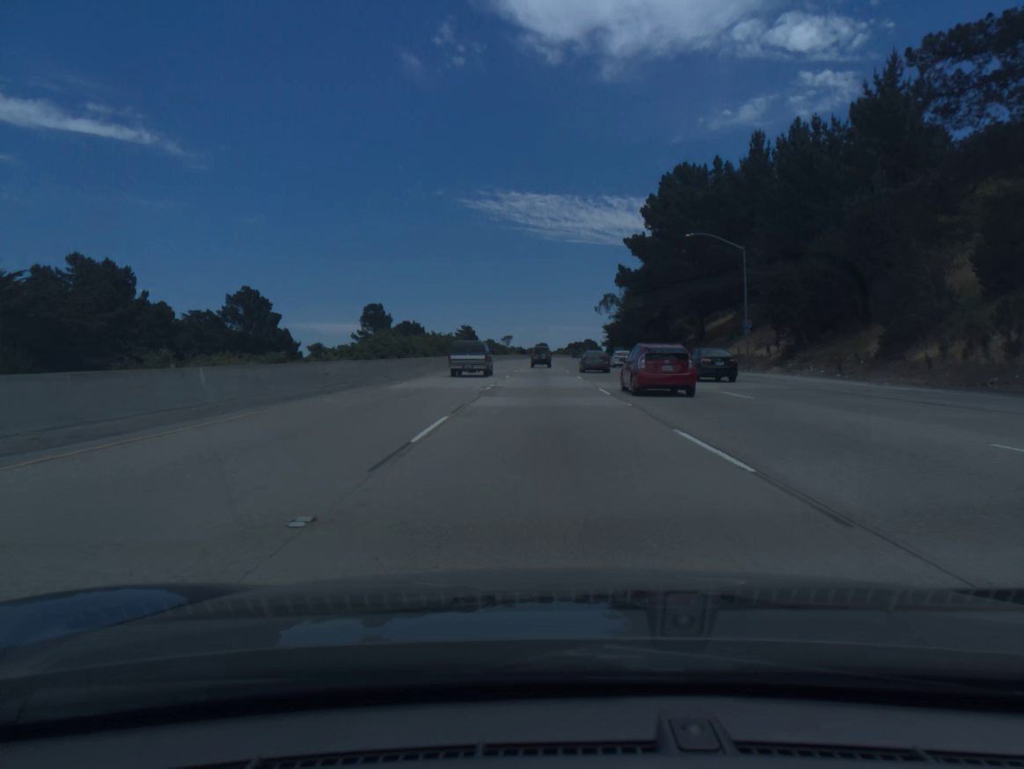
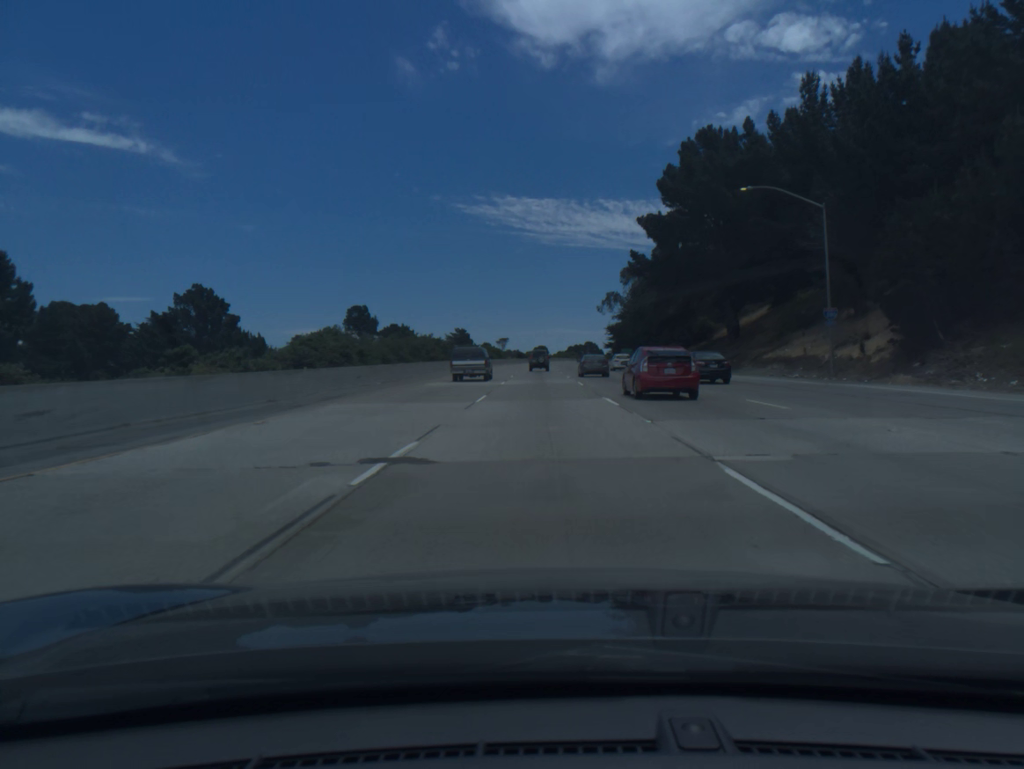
(0.0, +18.0) m; 0°
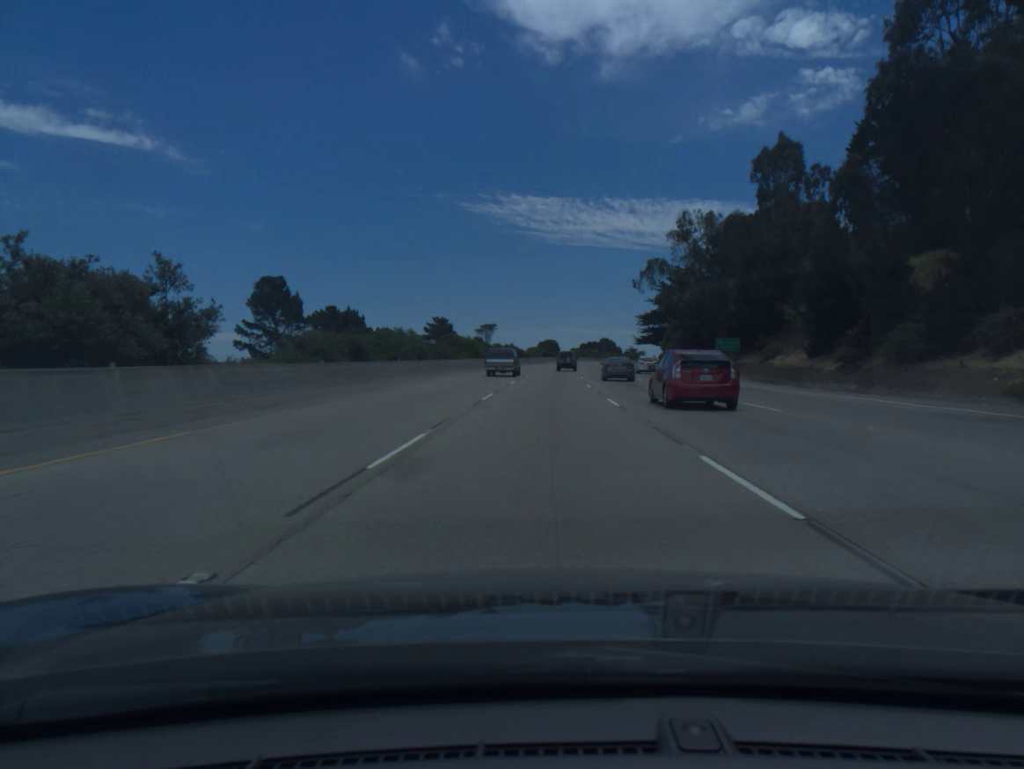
(-0.4, +71.8) m; -1°
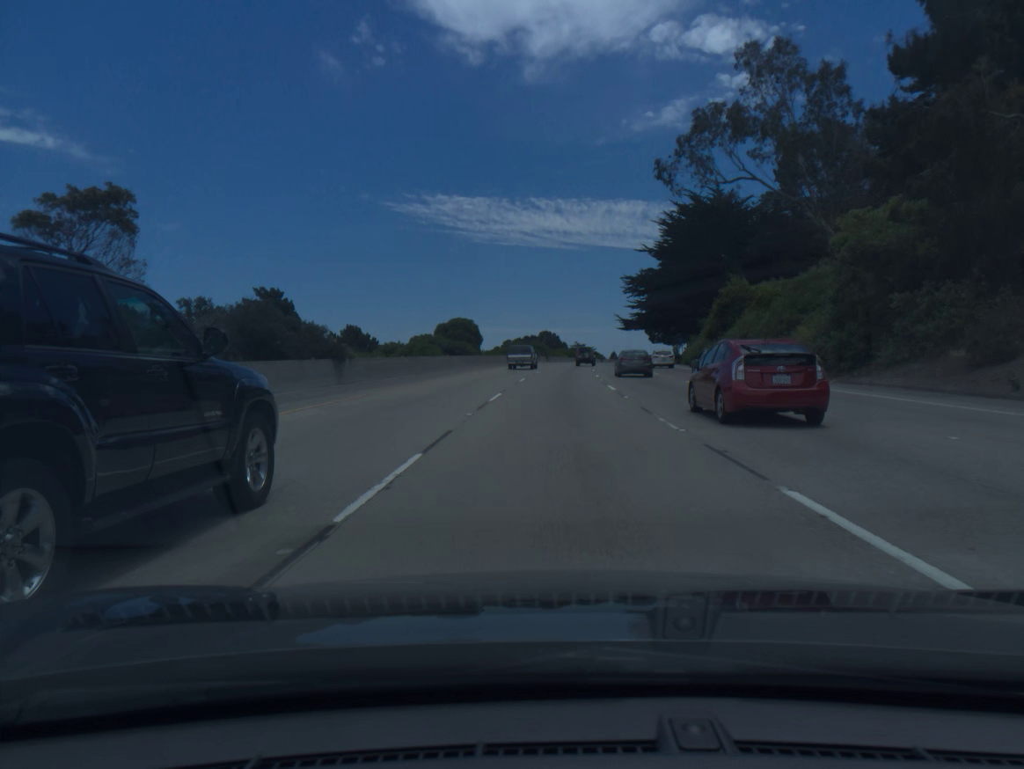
(+2.9, +90.1) m; +5°
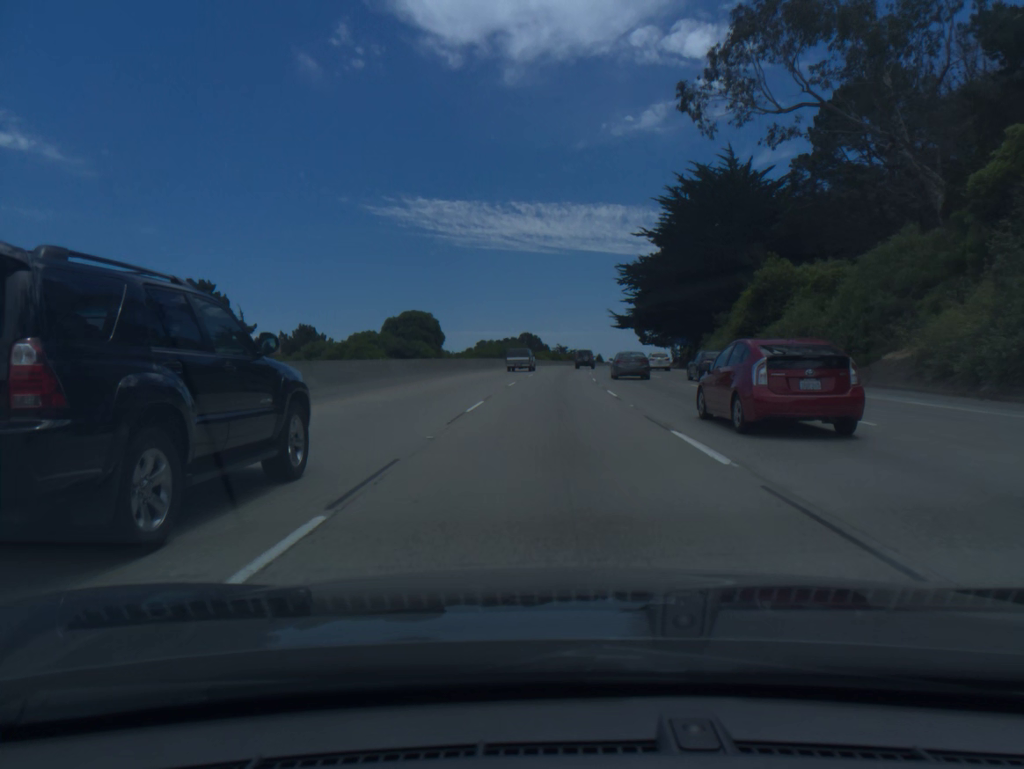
(+0.2, +18.1) m; +1°
